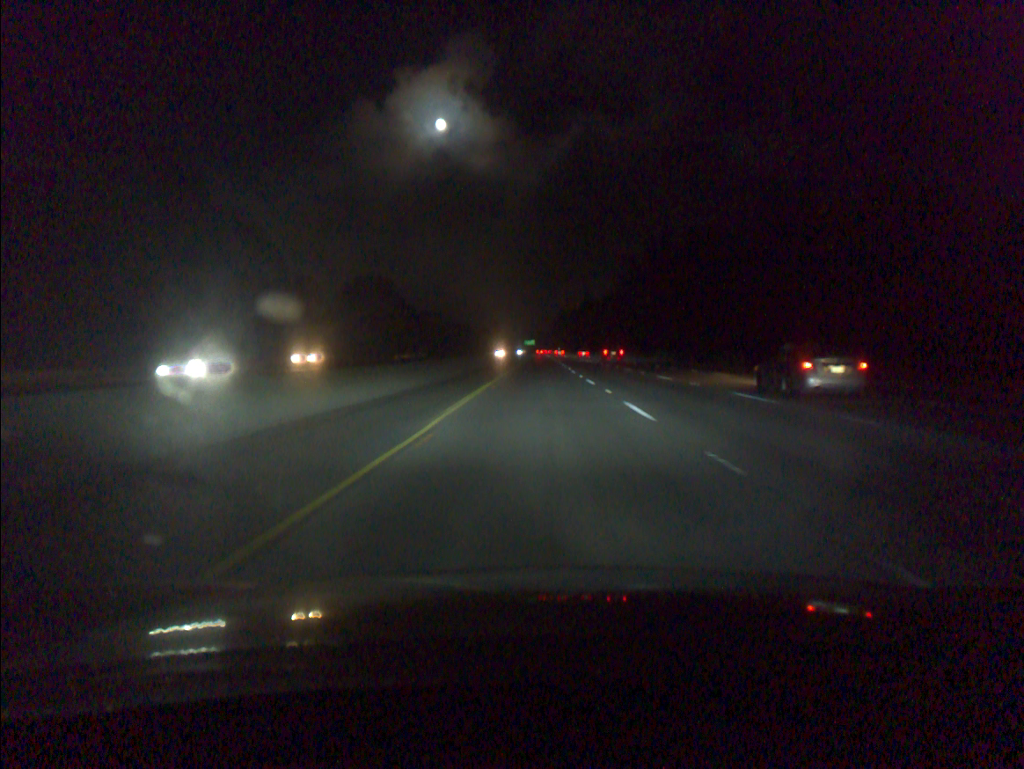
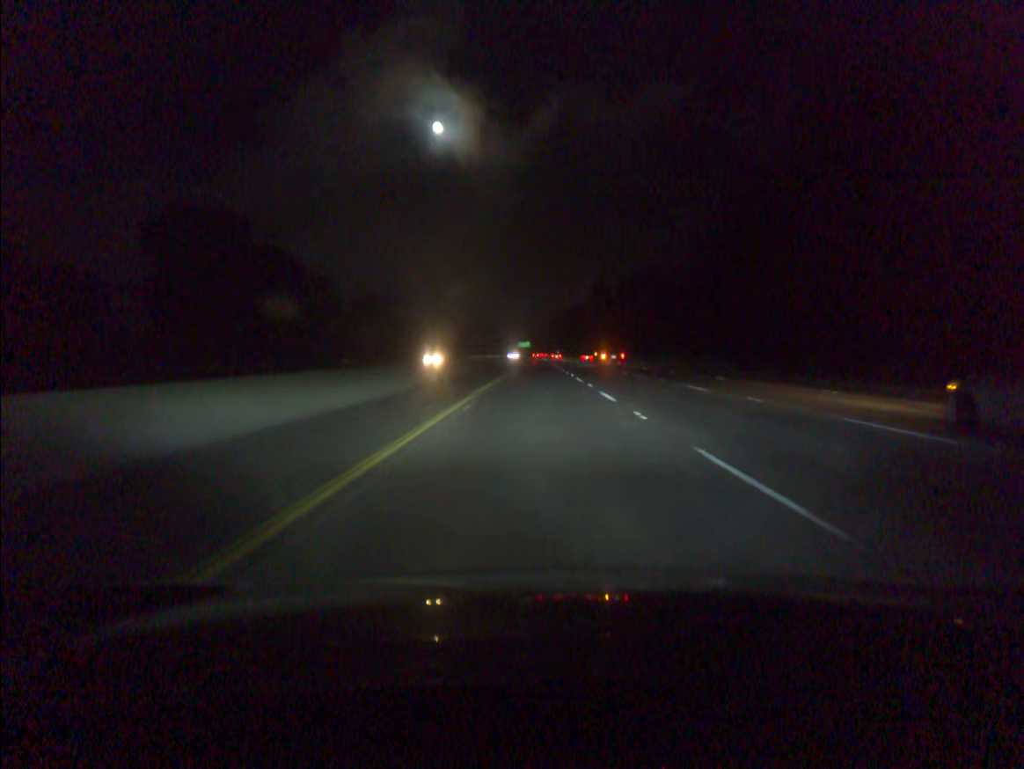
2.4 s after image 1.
(+0.2, +81.1) m; 0°
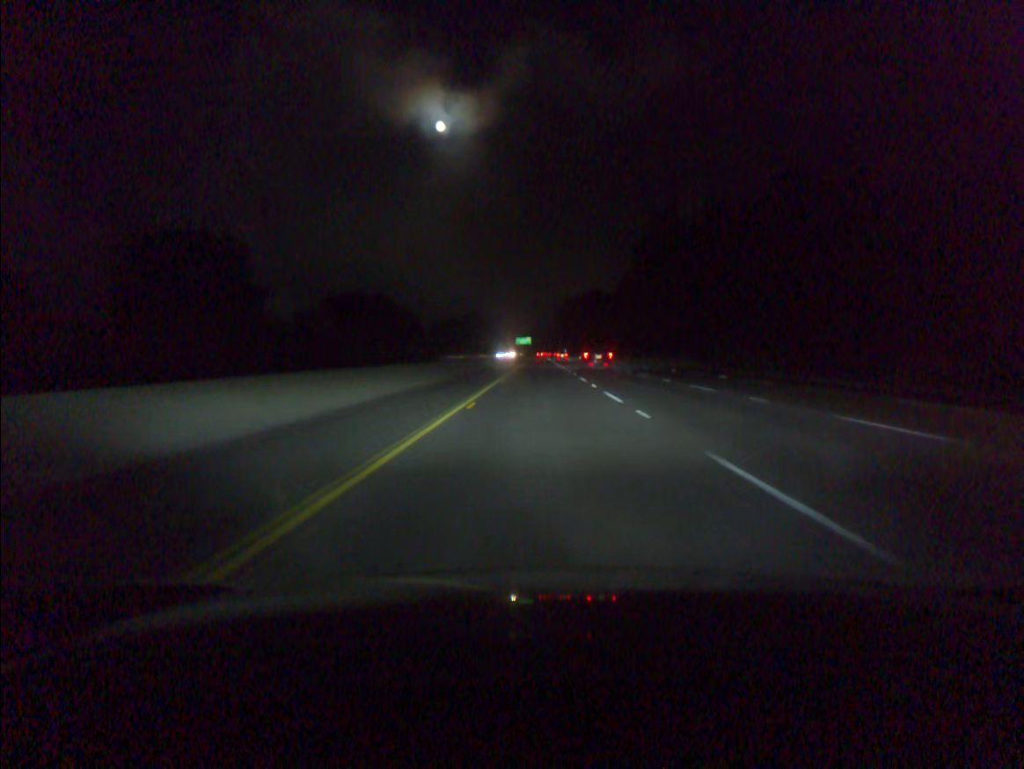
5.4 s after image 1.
(-0.2, +101.8) m; 0°
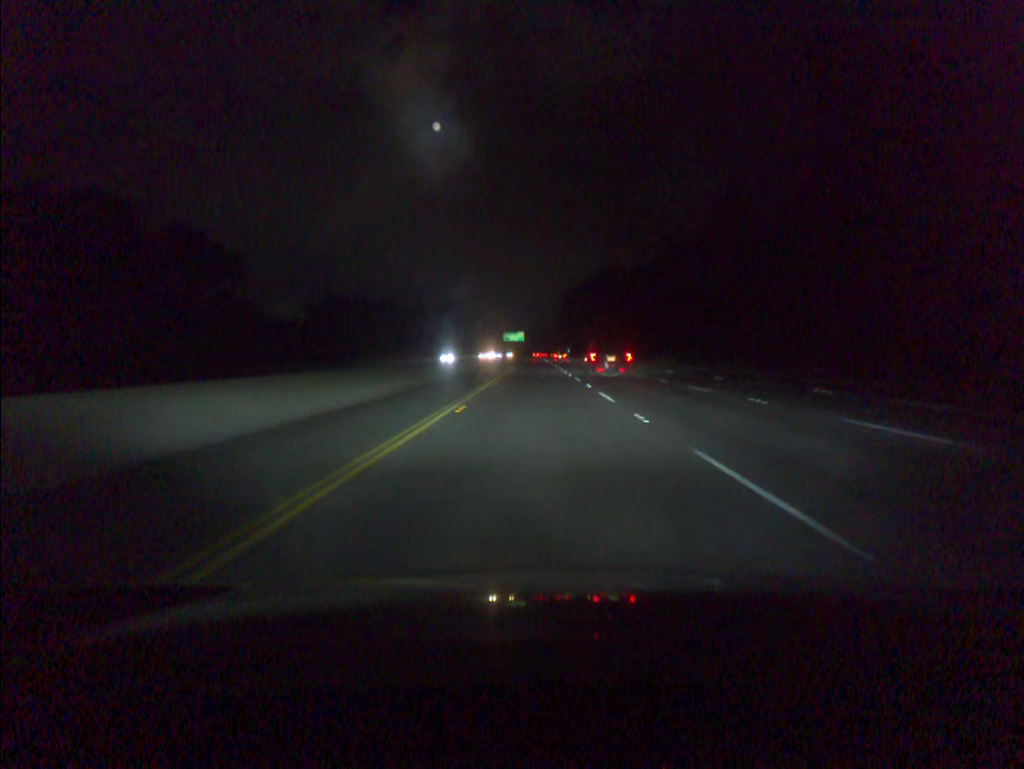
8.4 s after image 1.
(+0.2, +102.5) m; 0°
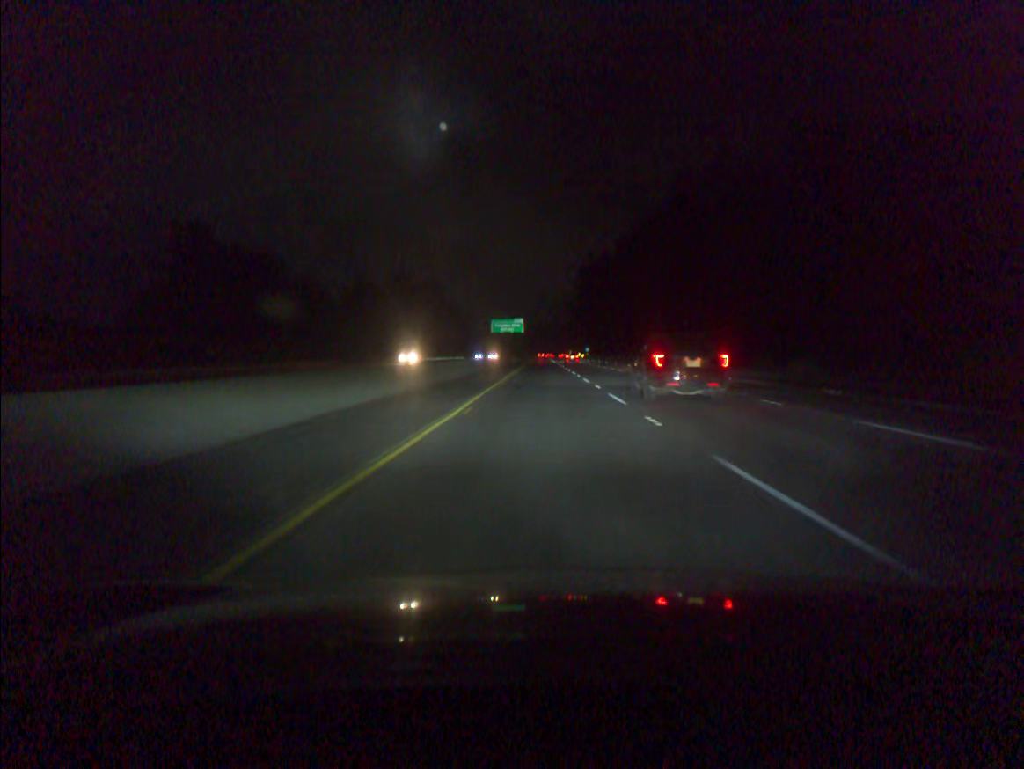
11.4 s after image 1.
(-0.3, +102.5) m; 0°
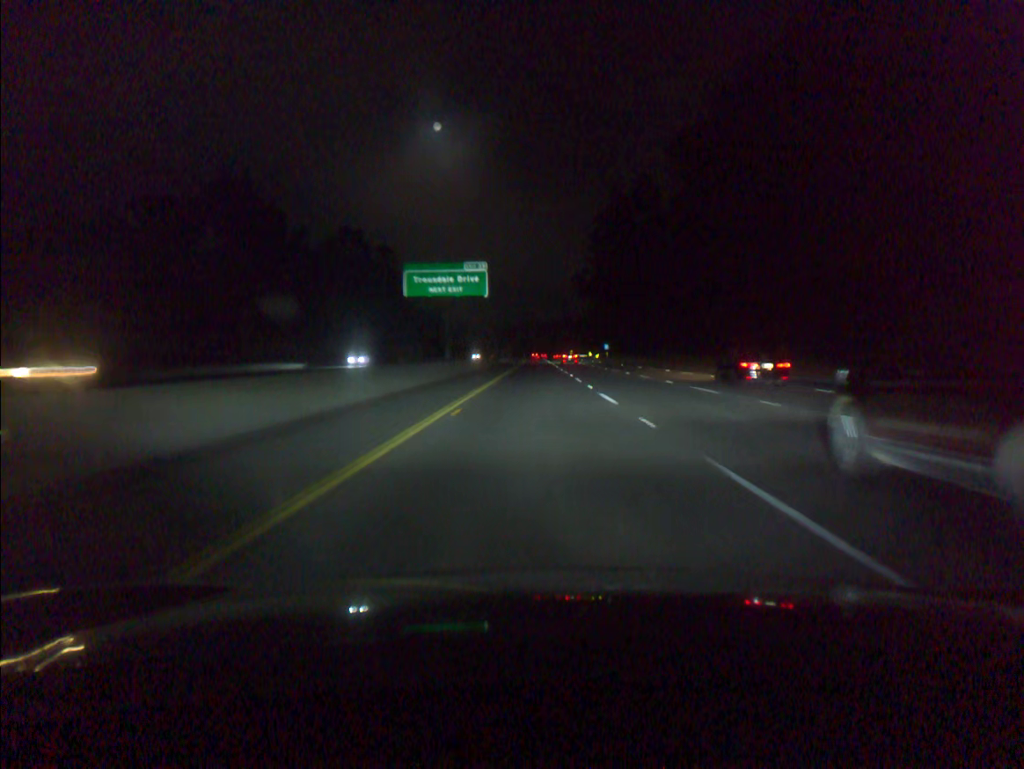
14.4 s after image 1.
(+0.6, +102.4) m; 0°
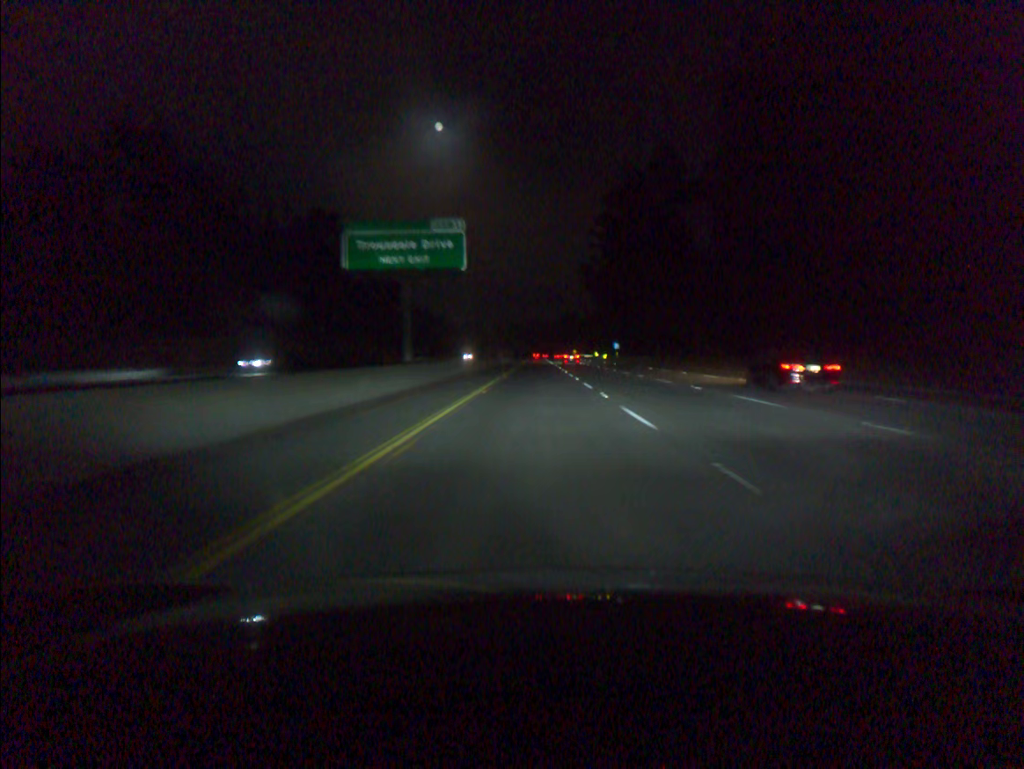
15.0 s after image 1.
(0.0, +20.5) m; 0°
